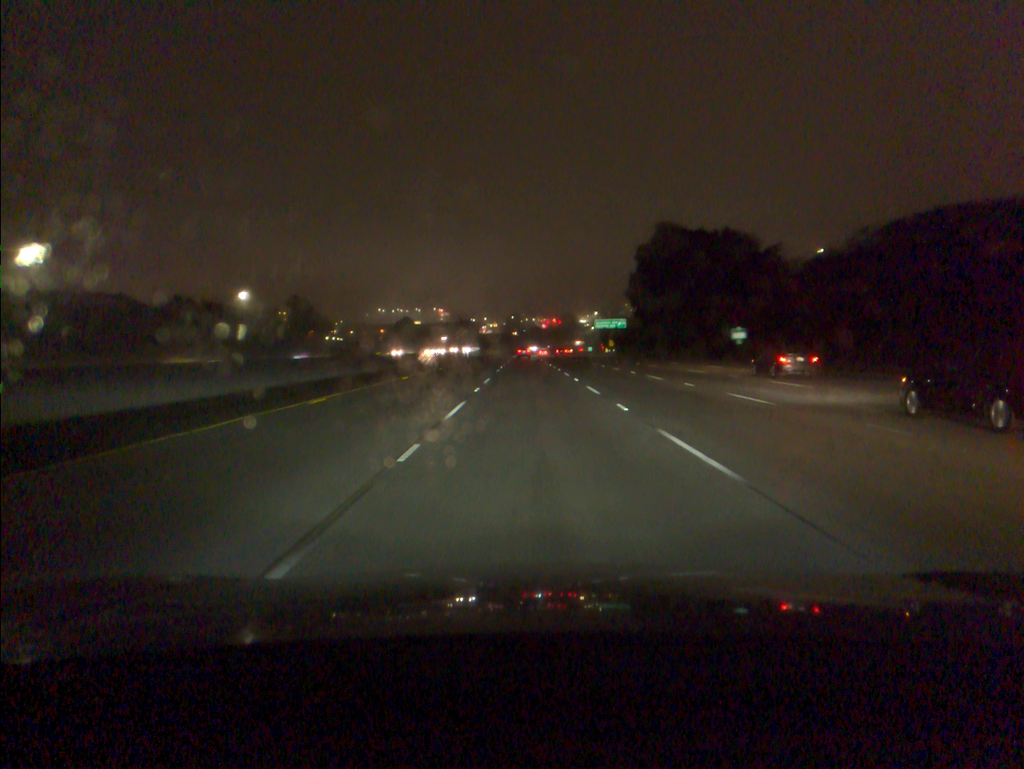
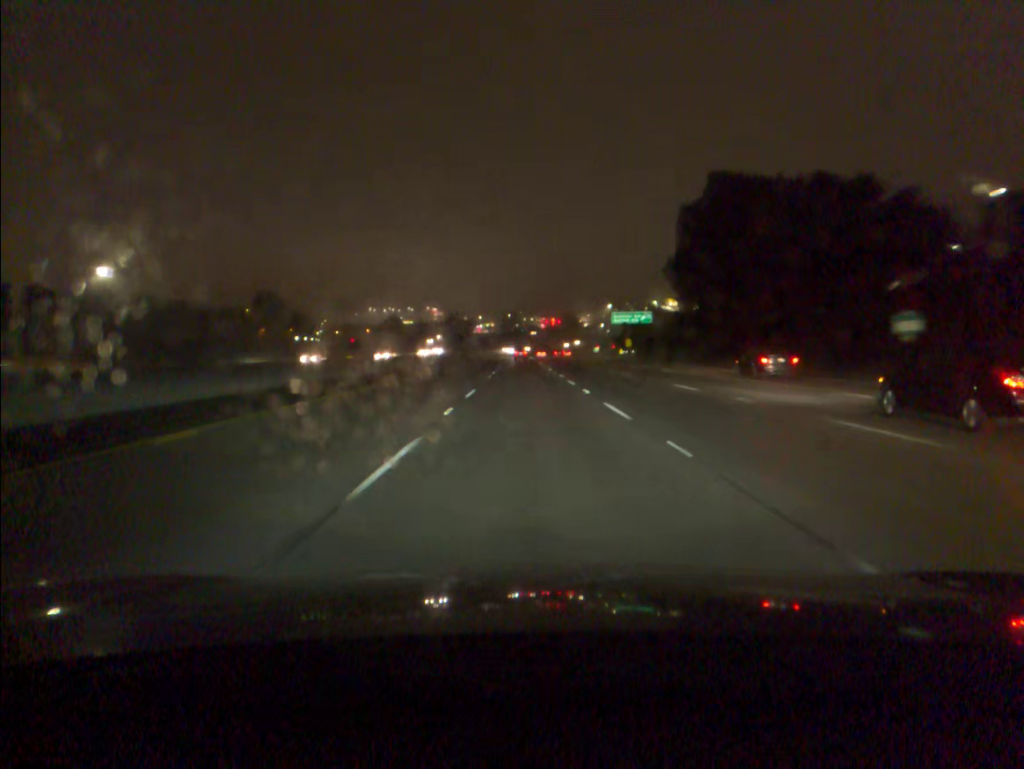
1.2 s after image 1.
(+0.1, +37.2) m; 0°
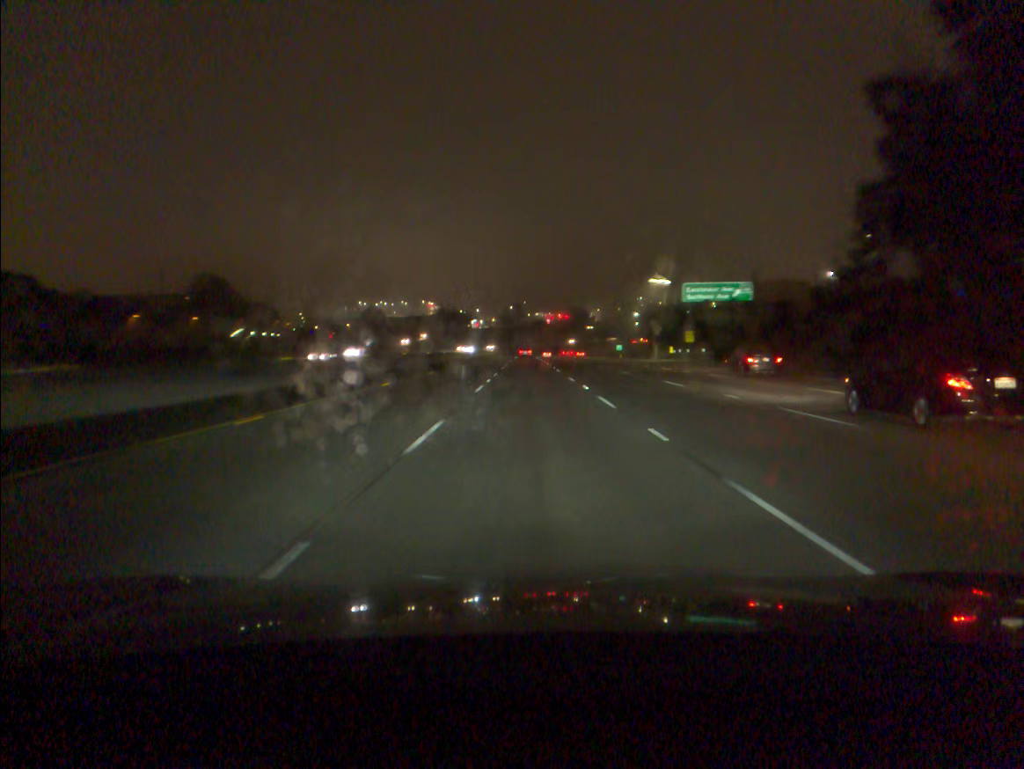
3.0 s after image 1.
(-0.2, +55.4) m; 0°
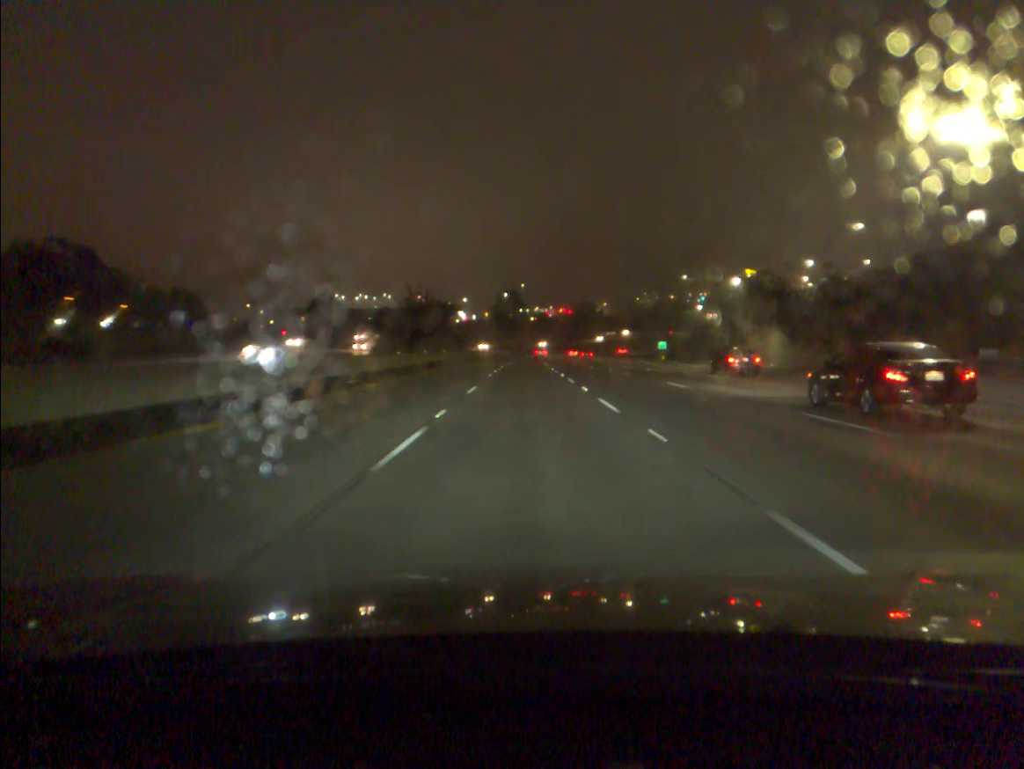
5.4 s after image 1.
(+0.2, +74.8) m; 0°
